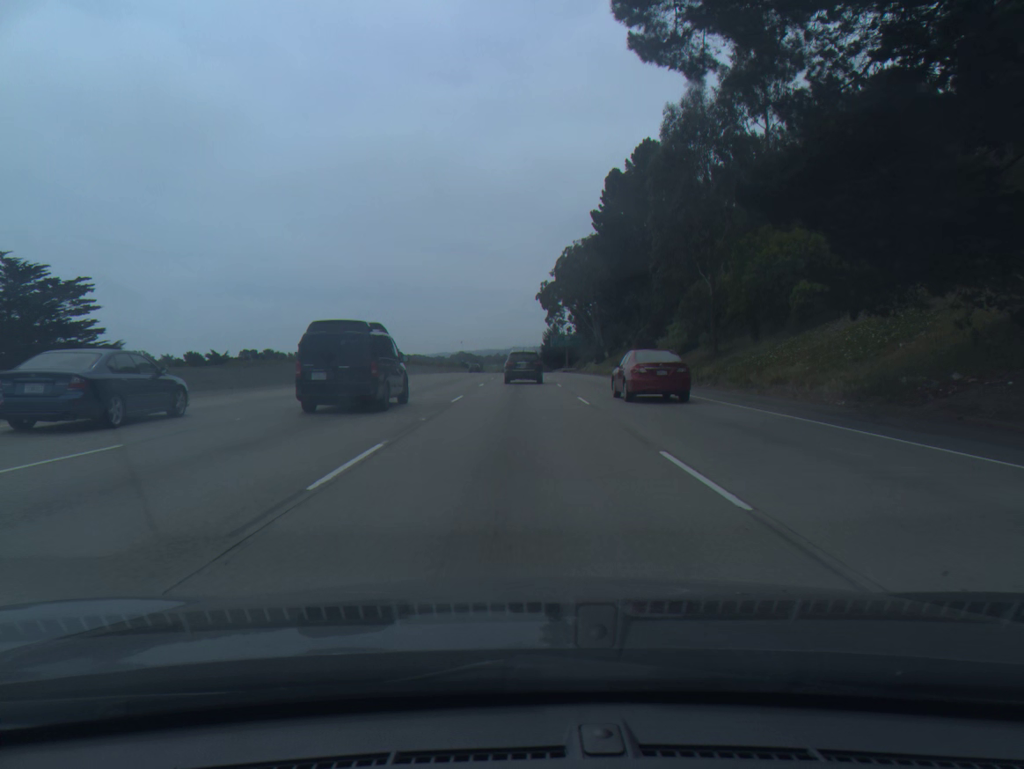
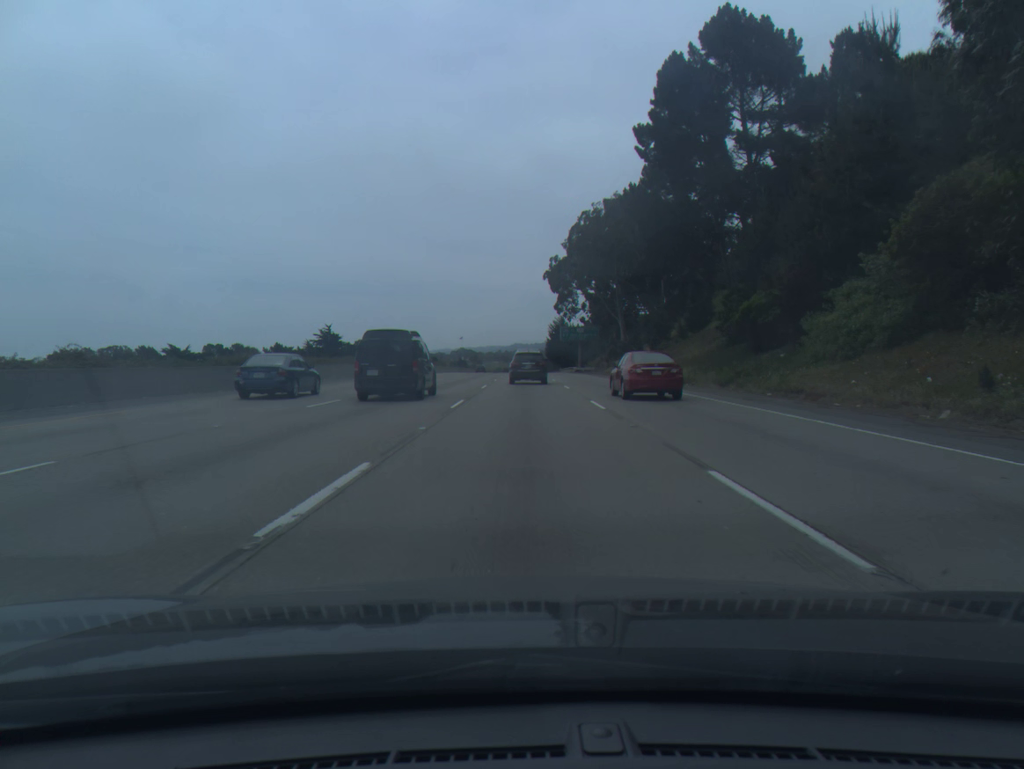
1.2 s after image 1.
(-0.1, +31.2) m; 0°
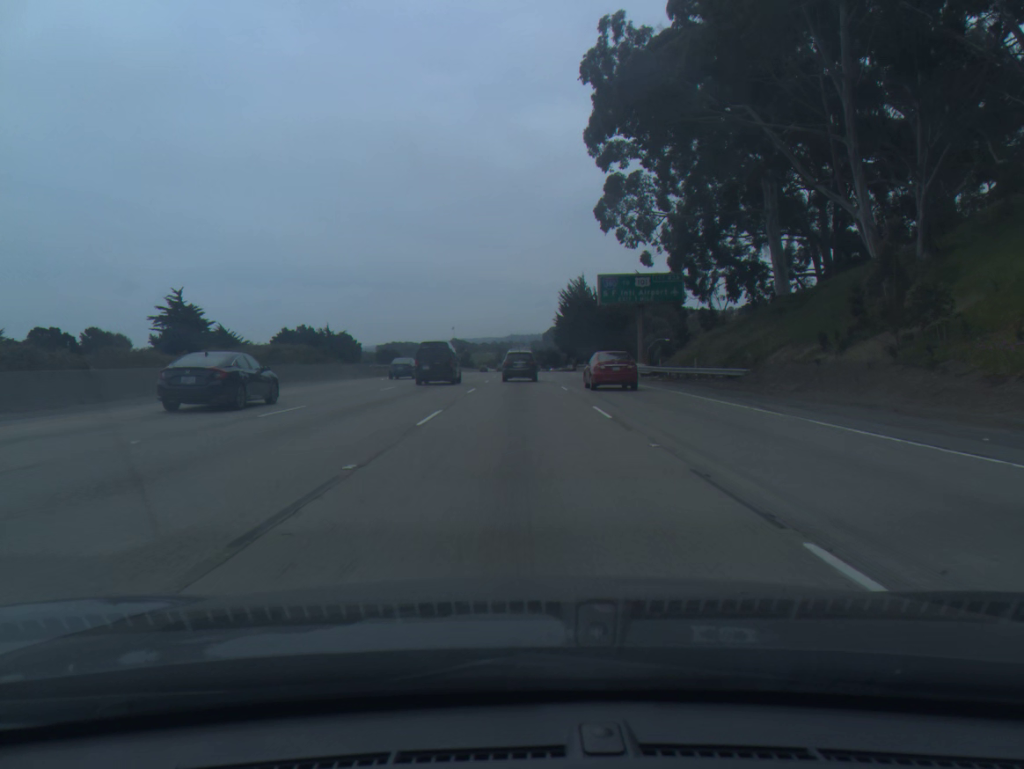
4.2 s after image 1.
(+0.4, +76.2) m; 0°
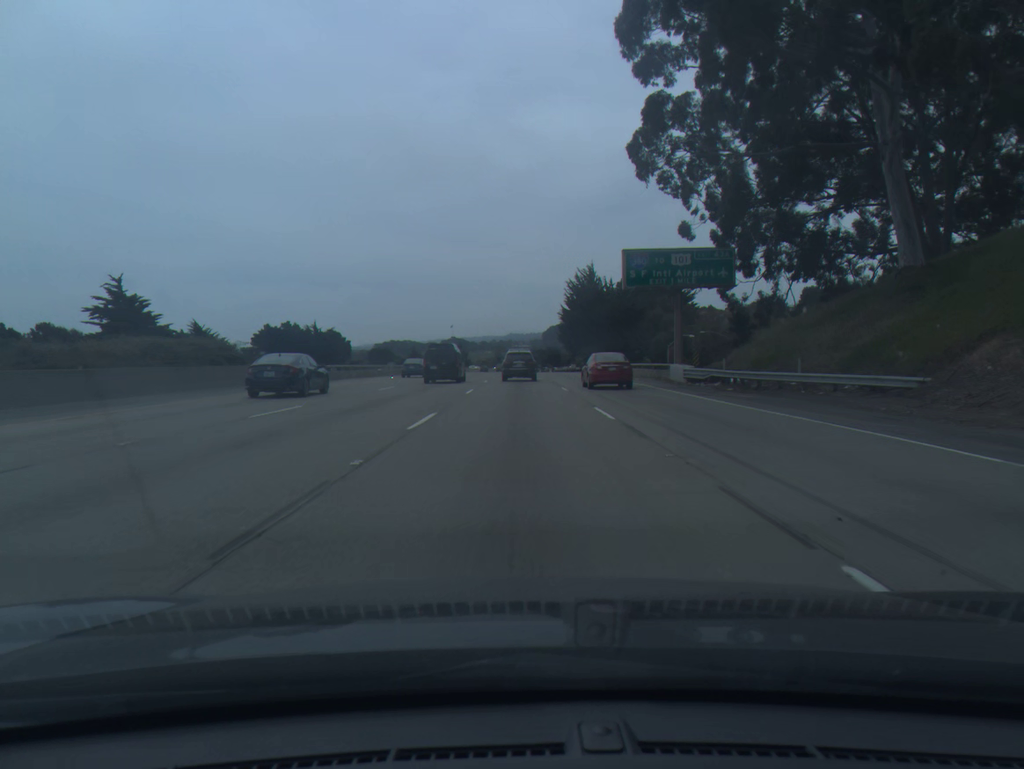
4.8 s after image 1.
(0.0, +15.2) m; 0°
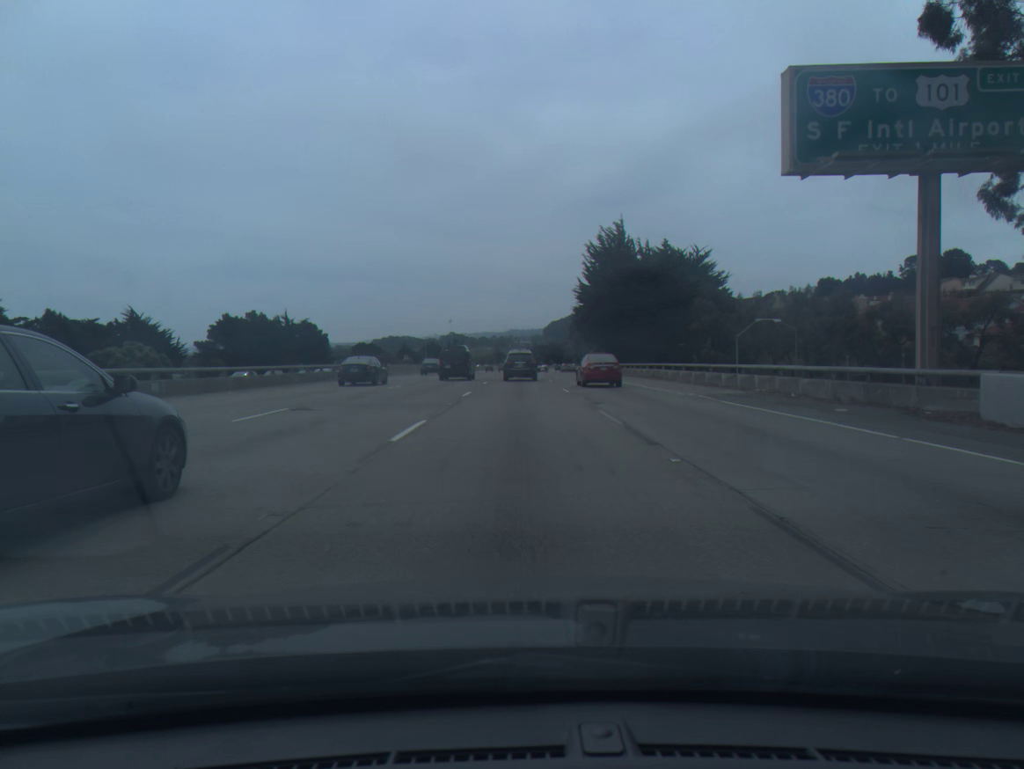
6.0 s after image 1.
(0.0, +30.3) m; 0°
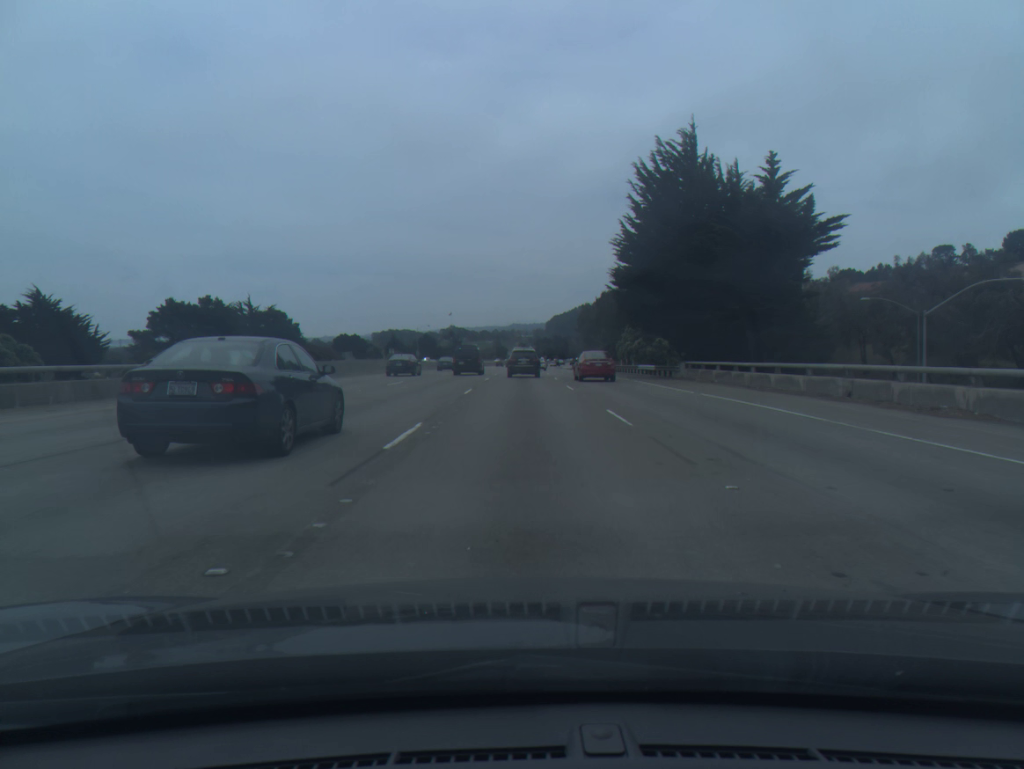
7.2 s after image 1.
(-0.1, +30.3) m; 0°
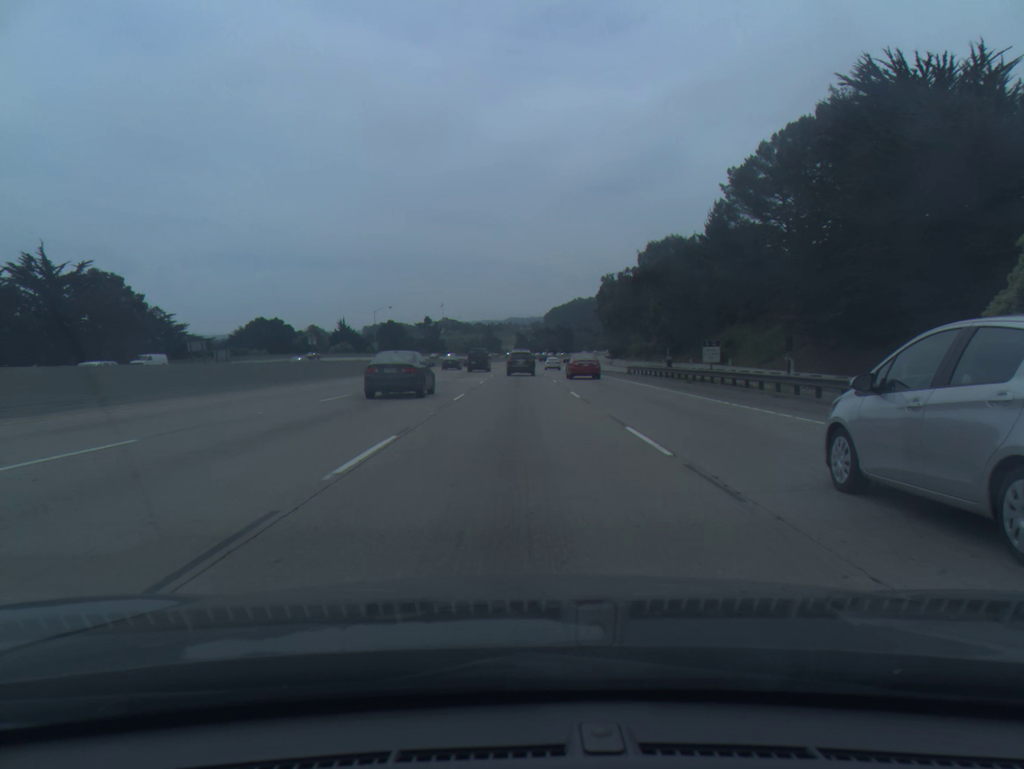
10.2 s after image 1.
(+0.4, +76.0) m; 0°
